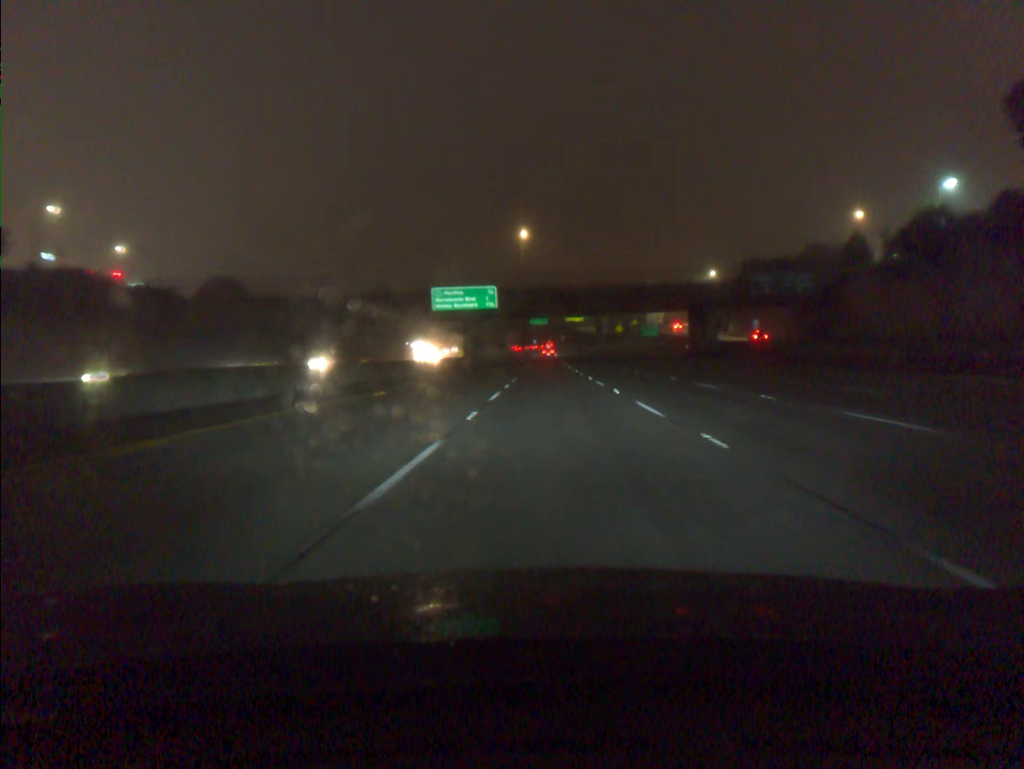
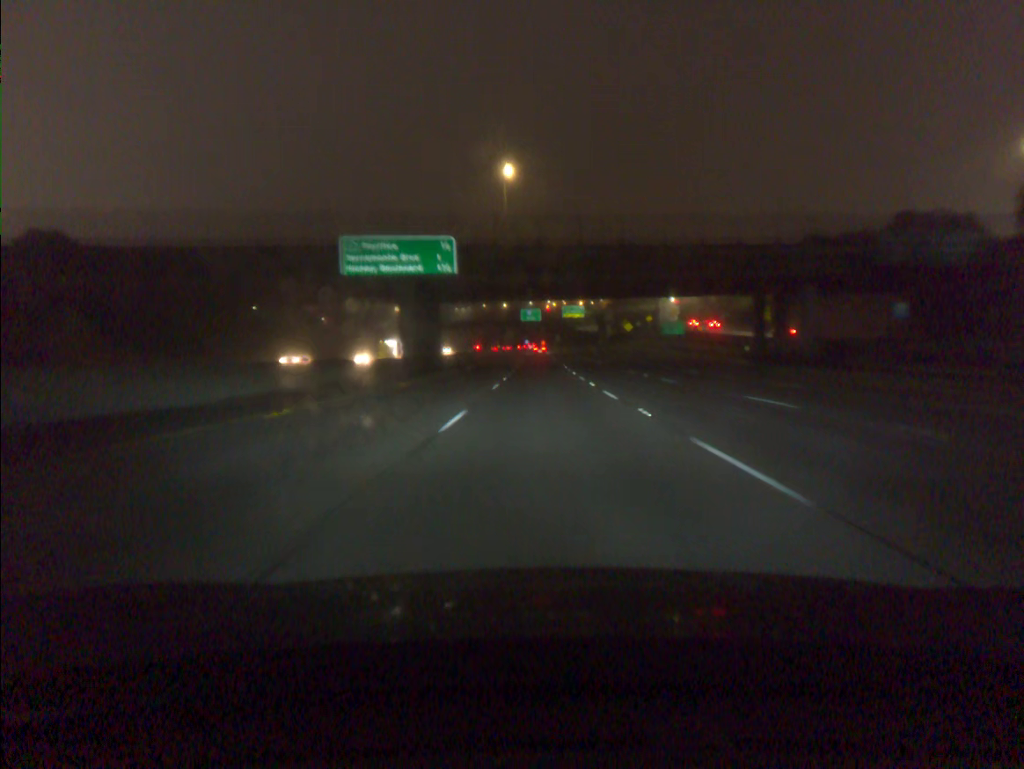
(+0.3, +37.9) m; +1°
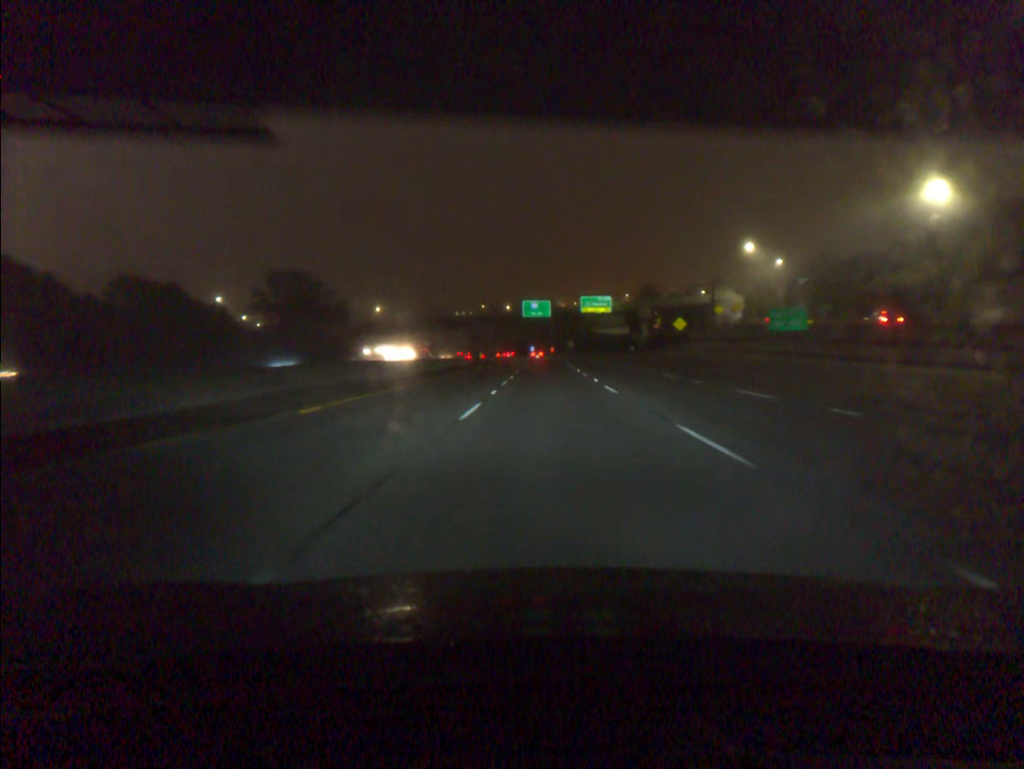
(-0.2, +56.6) m; 0°
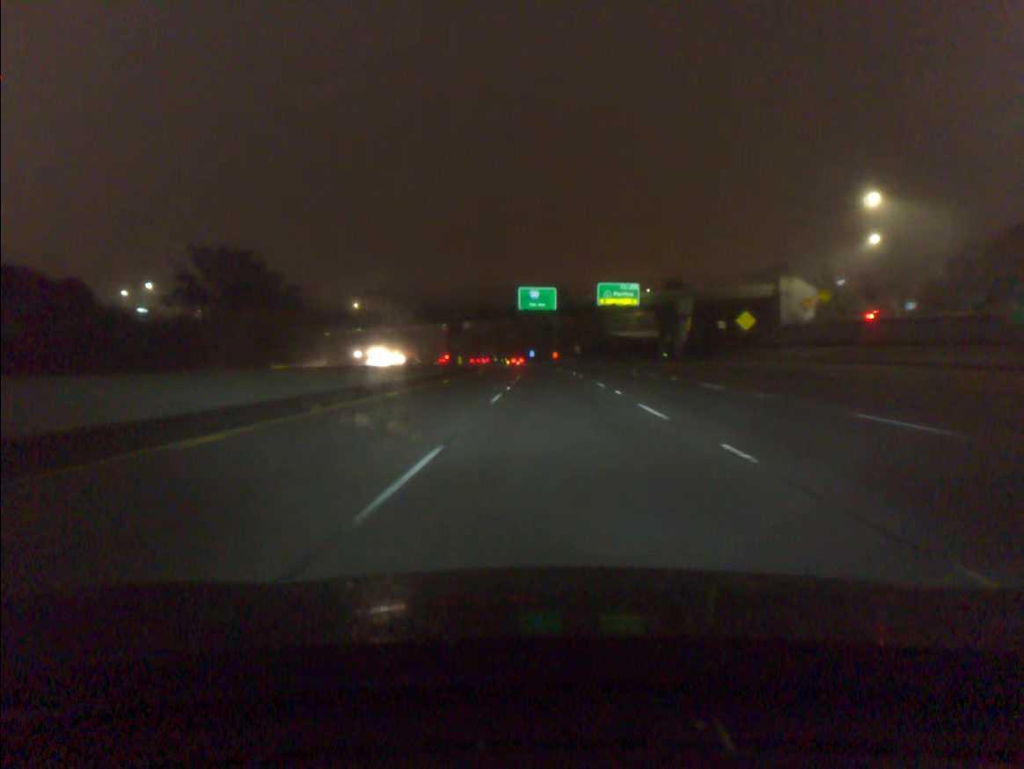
(0.0, +37.6) m; 0°
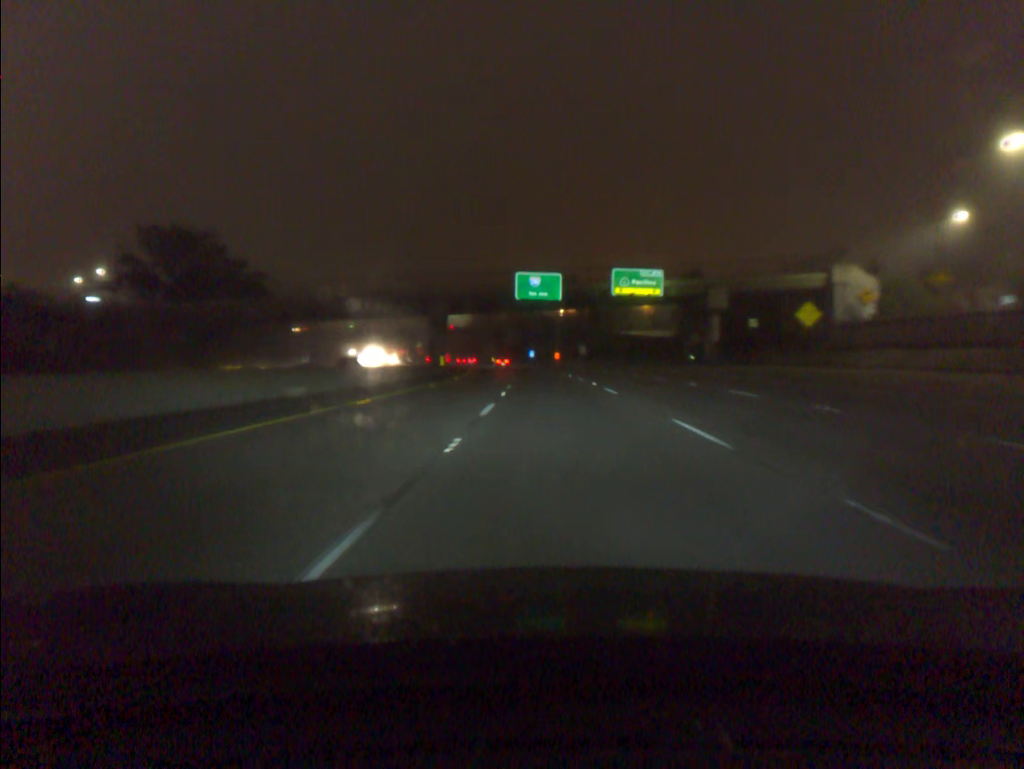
(0.0, +18.8) m; 0°
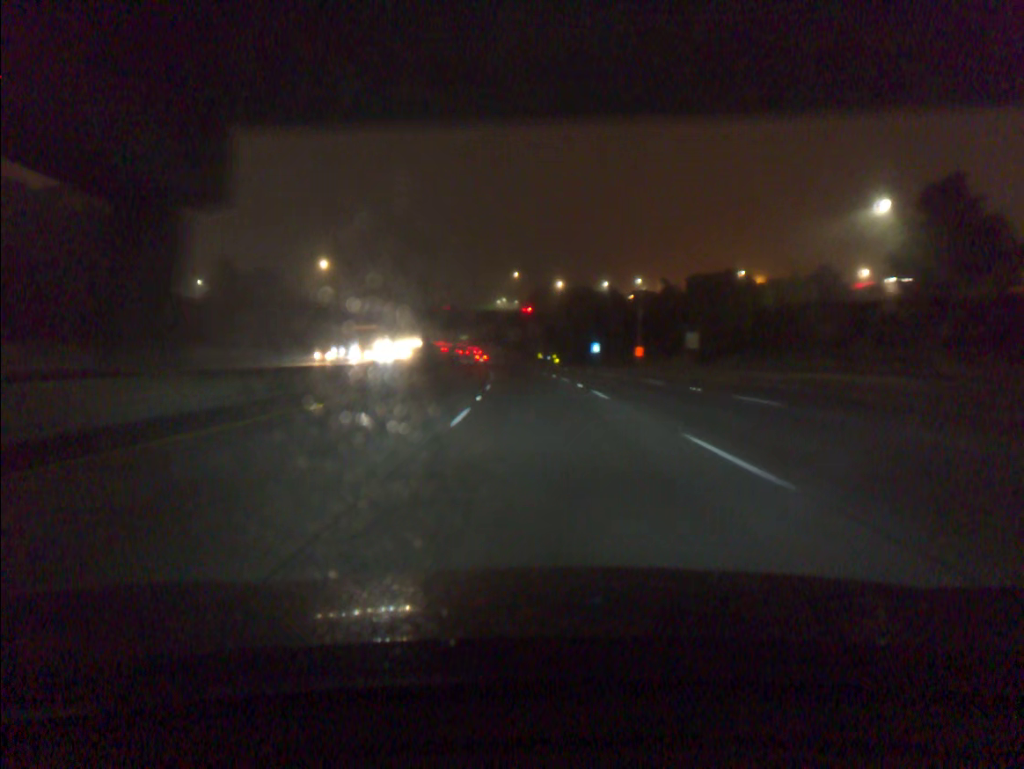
(-1.7, +75.9) m; -4°
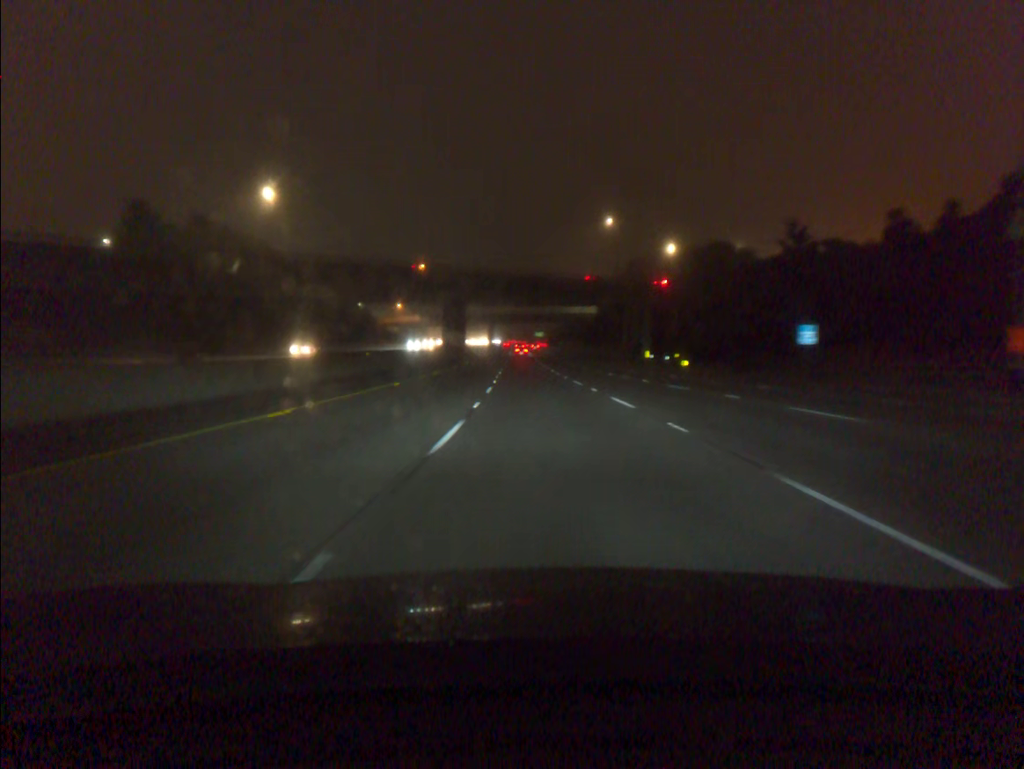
(-4.1, +76.4) m; -6°
